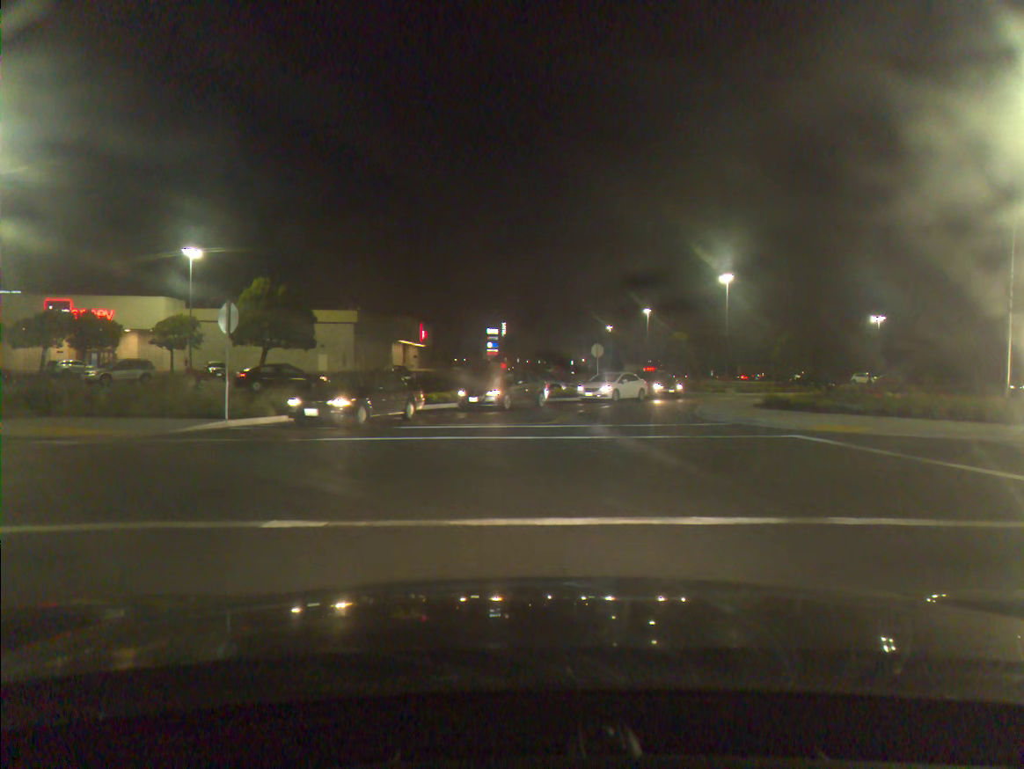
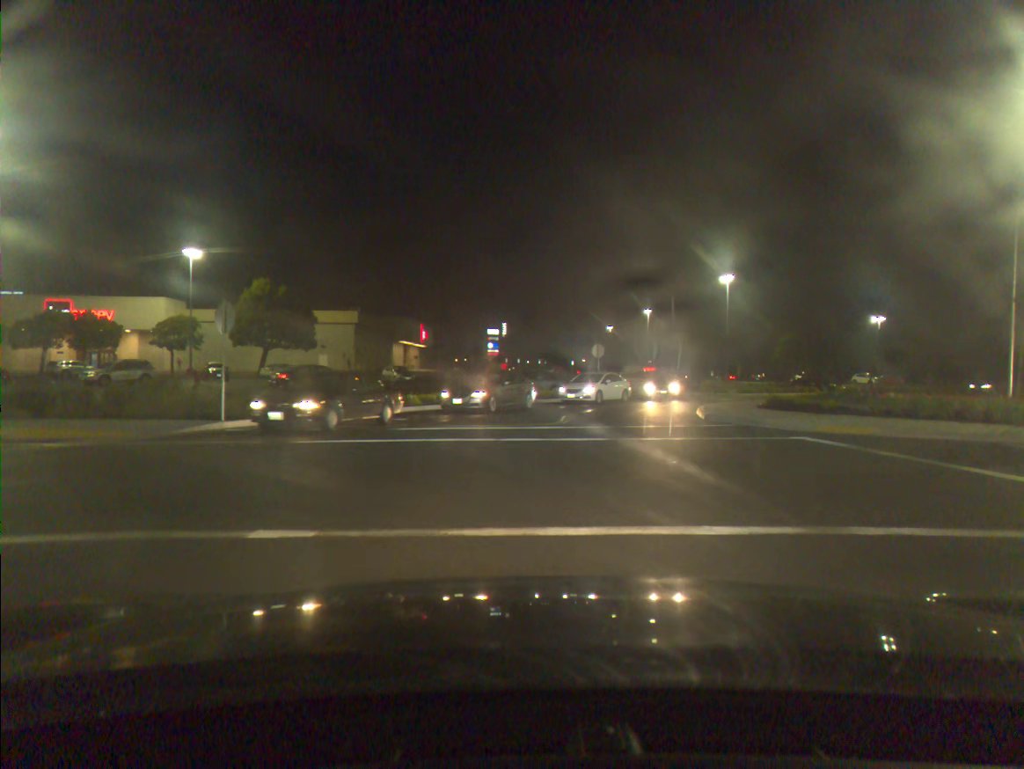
(0.0, +0.4) m; 0°
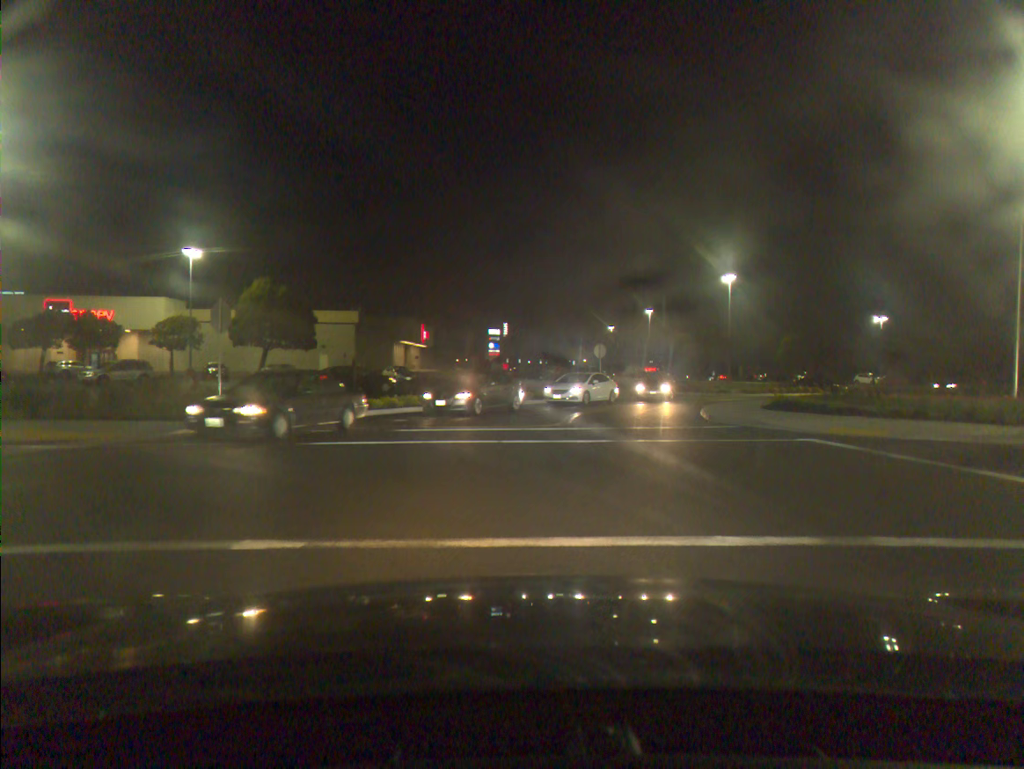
(0.0, +0.3) m; 0°
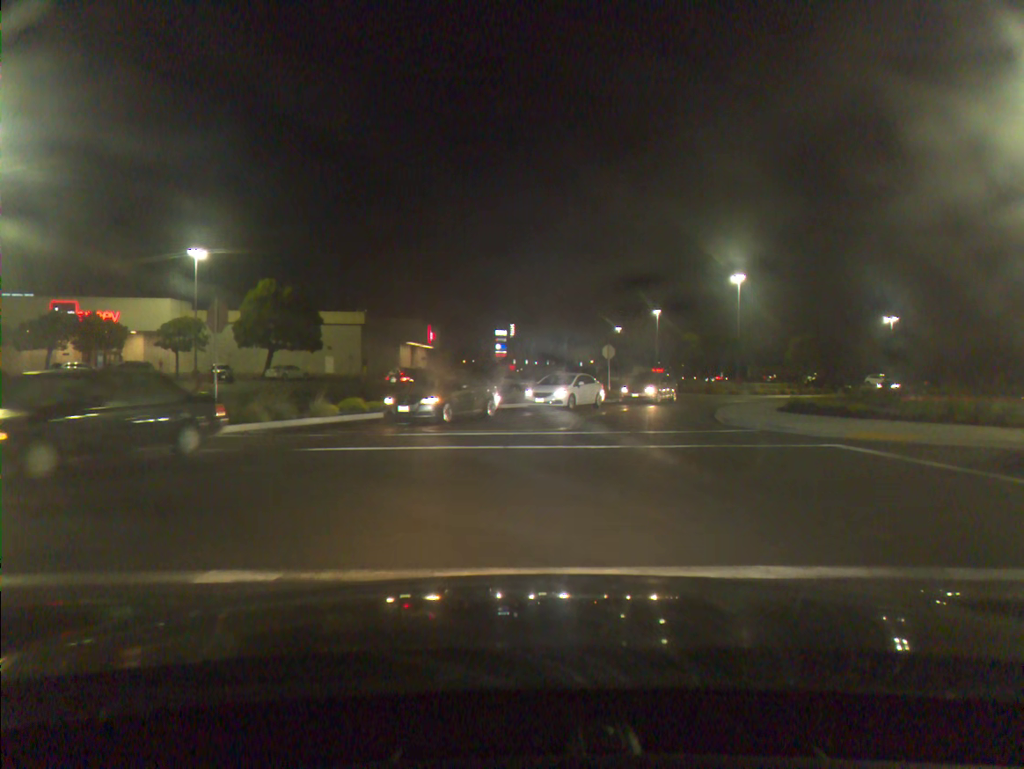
(0.0, +0.8) m; 0°
